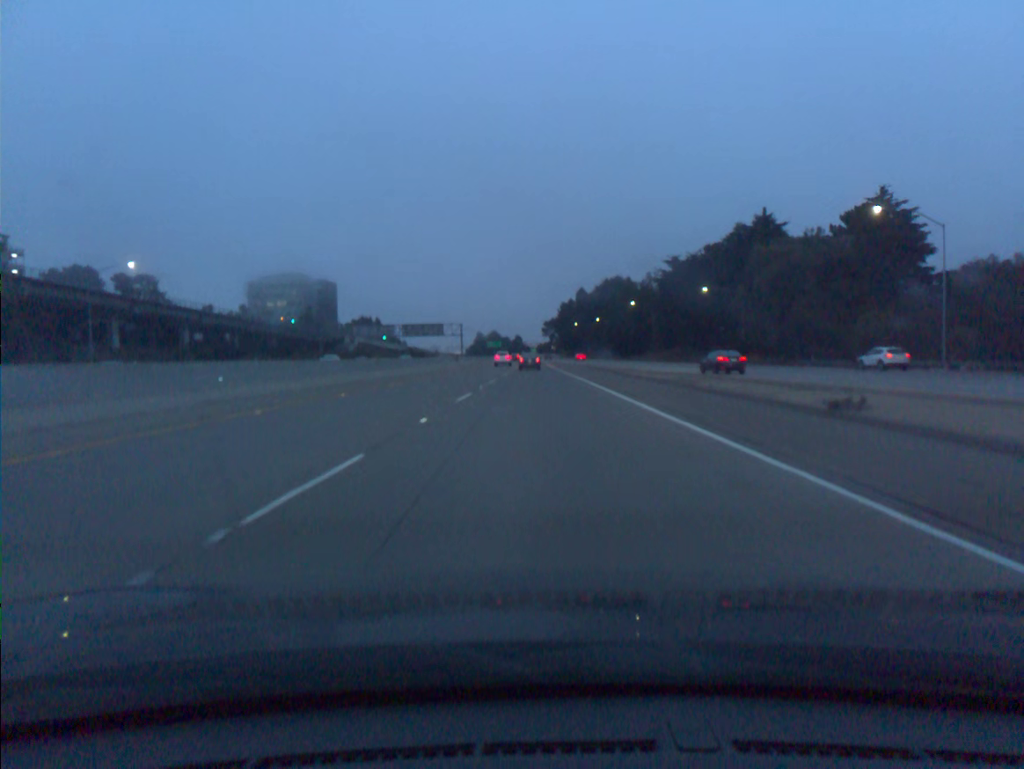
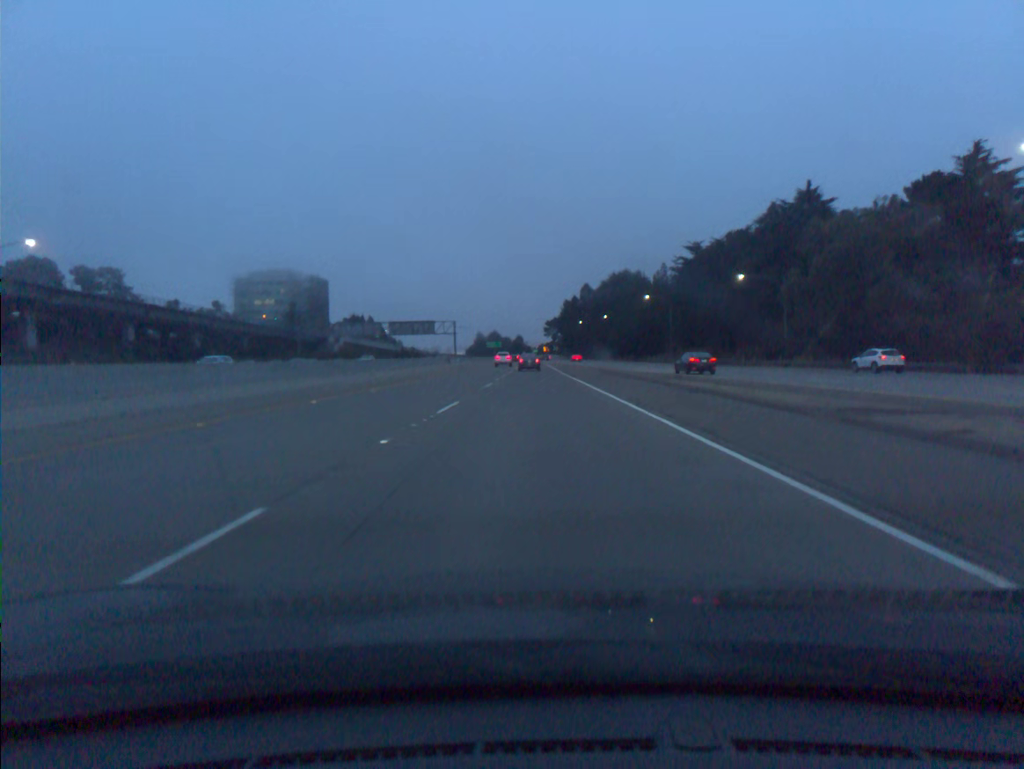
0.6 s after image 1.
(0.0, +18.2) m; 0°
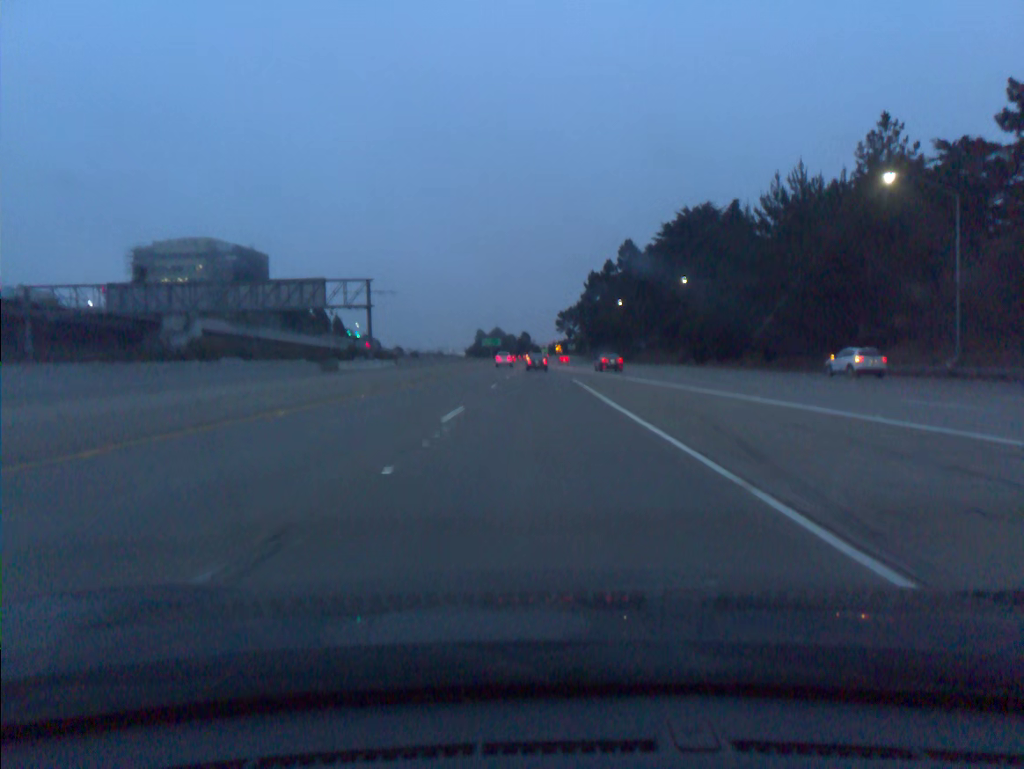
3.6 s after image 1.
(-0.8, +91.2) m; -1°
